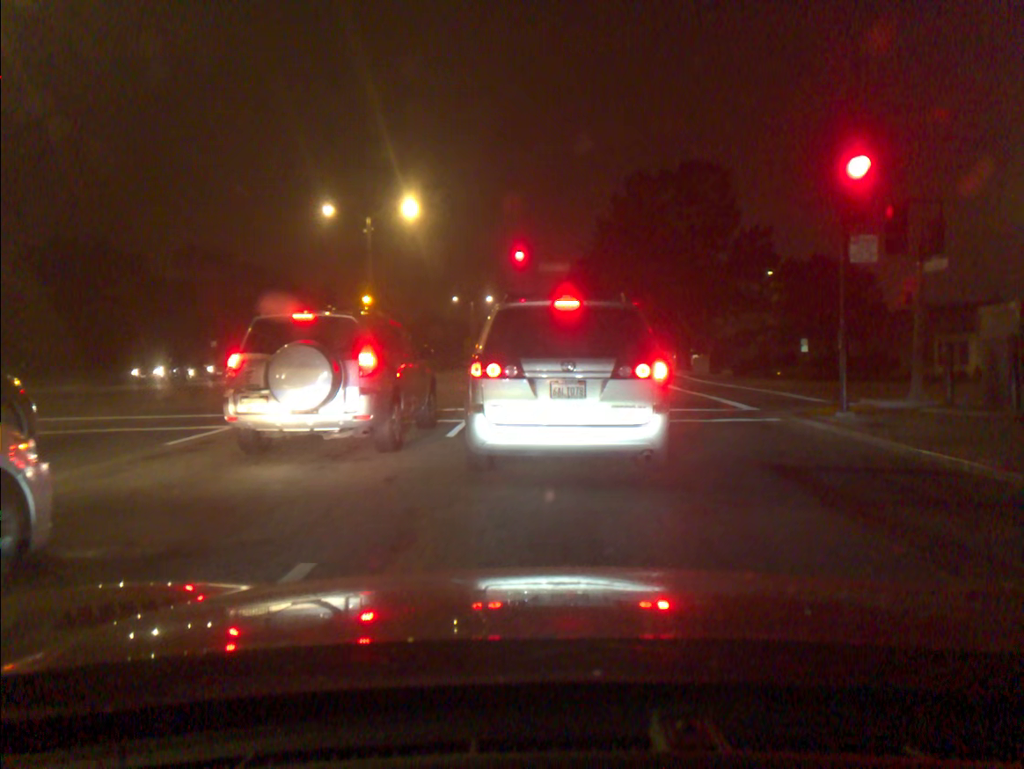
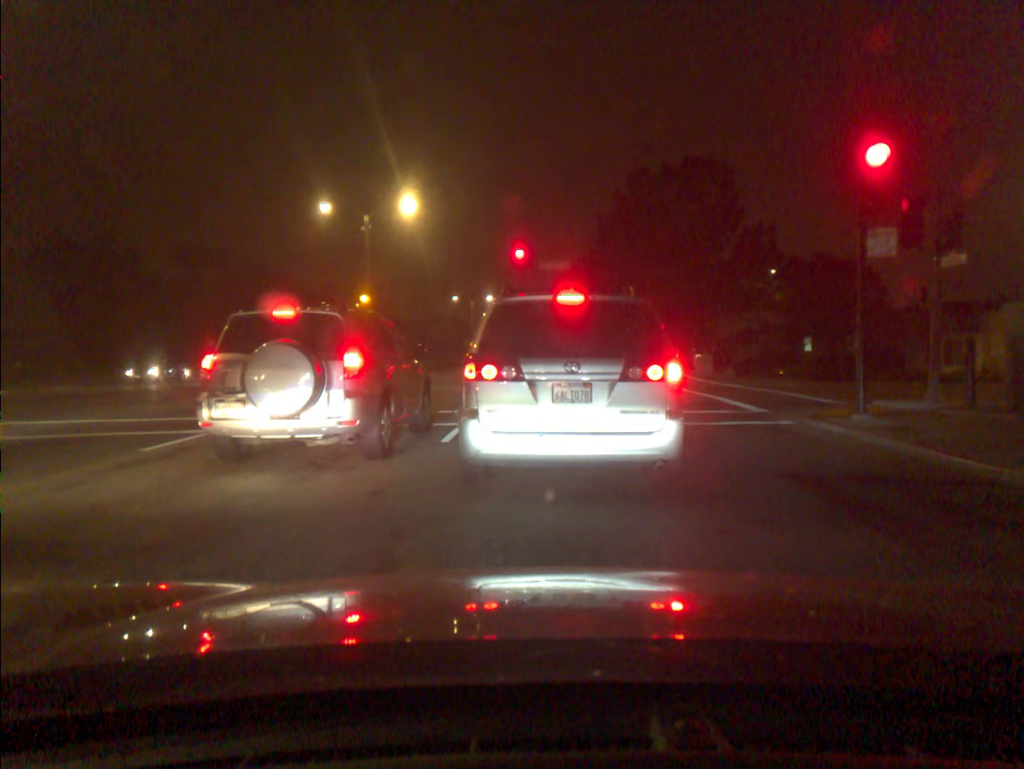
(0.0, +0.7) m; 0°
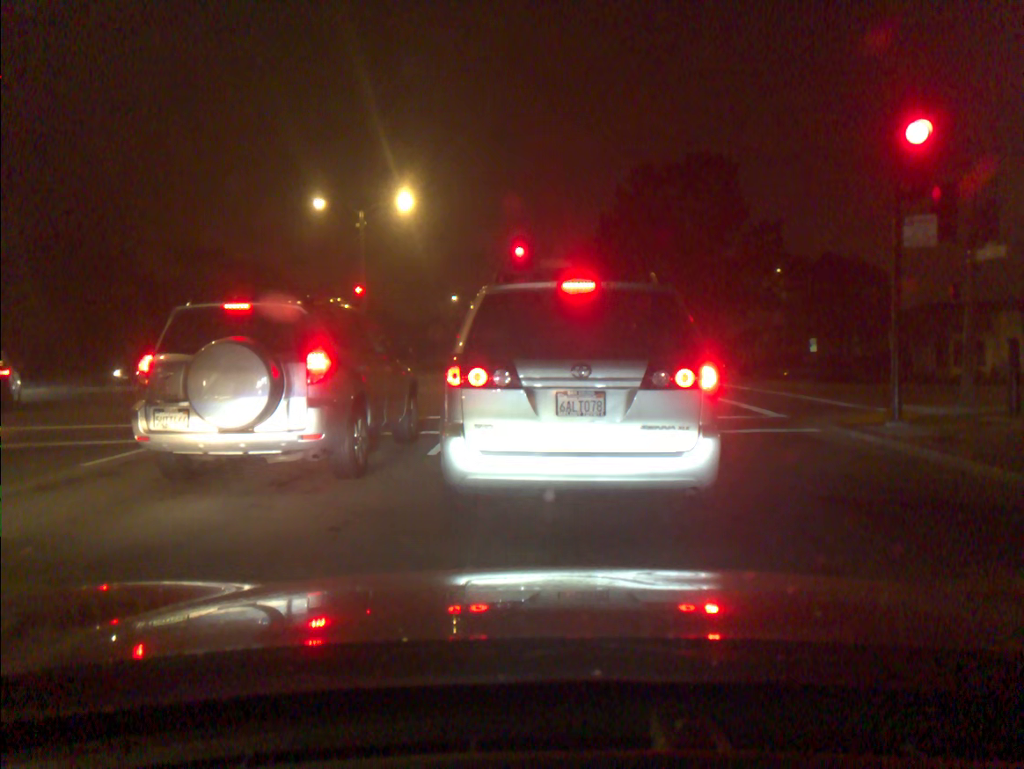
(0.0, +1.3) m; 0°
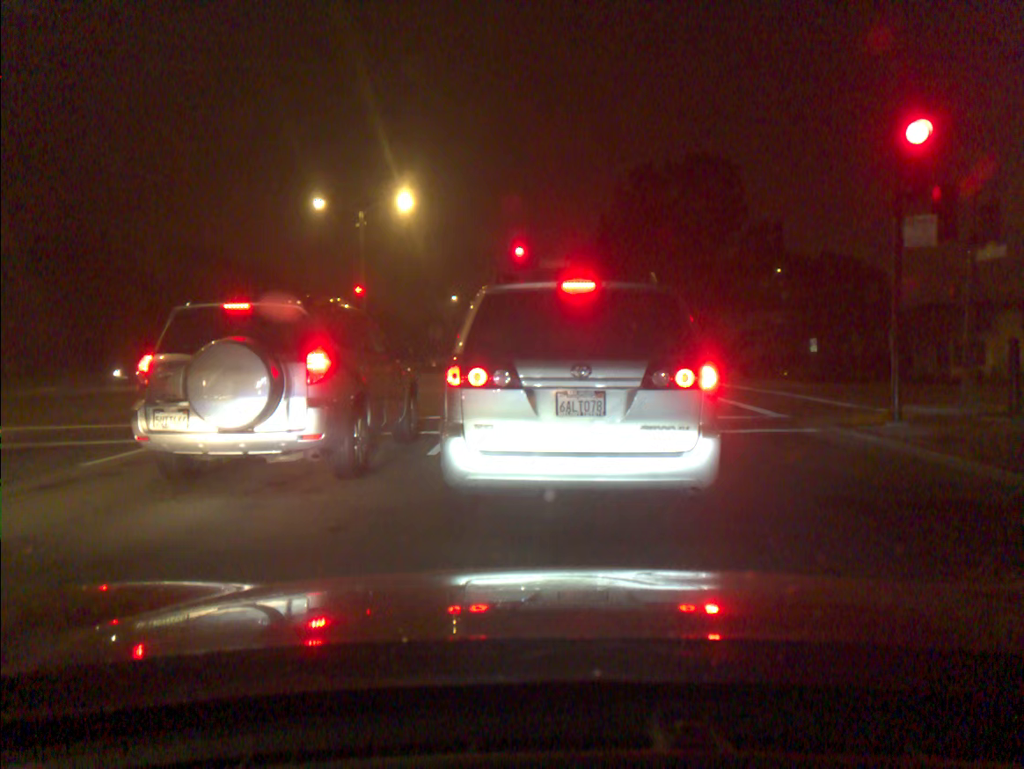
(0.0, 0.0) m; 0°
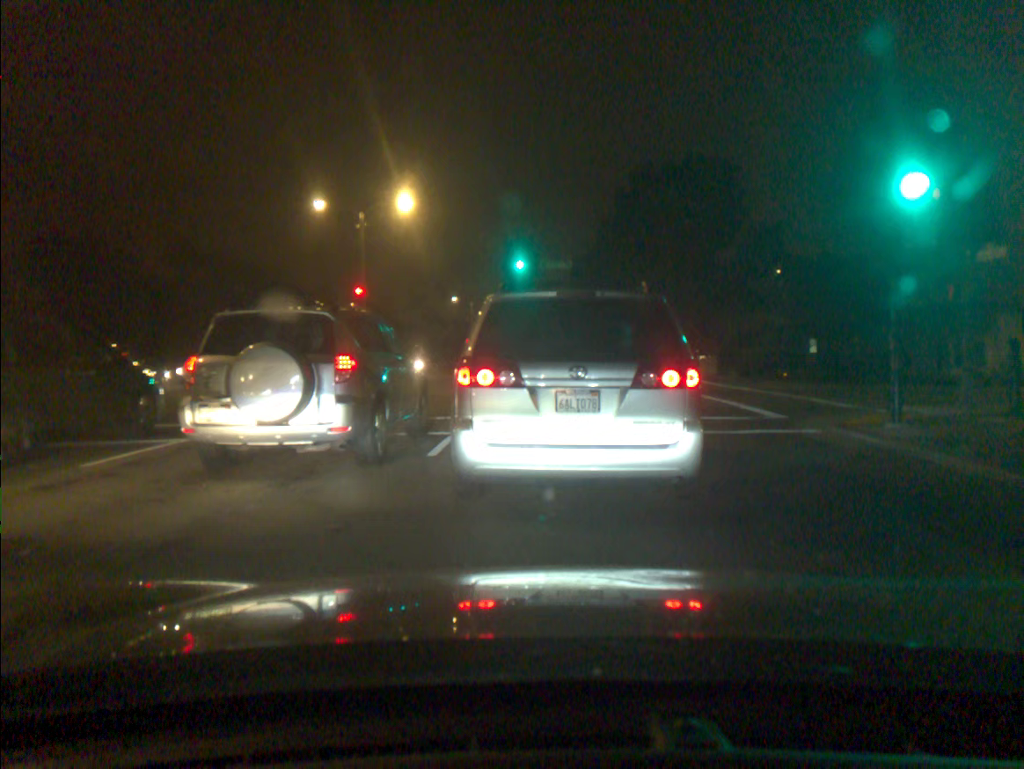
(-0.1, 0.0) m; 0°
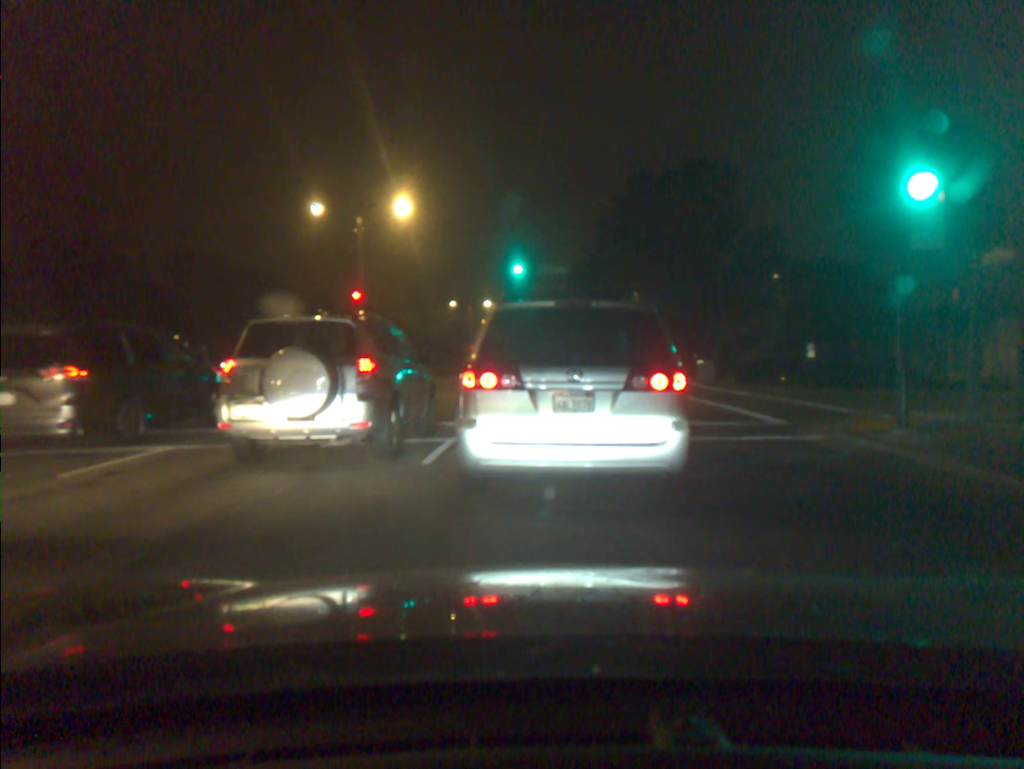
(0.0, +0.3) m; 0°
